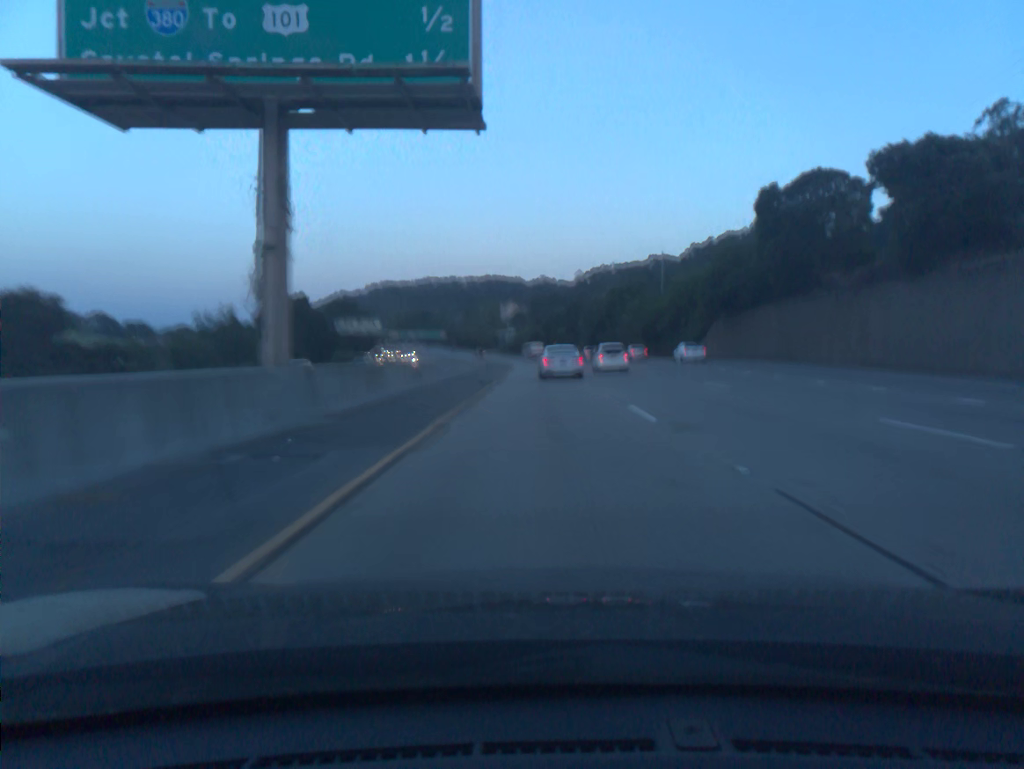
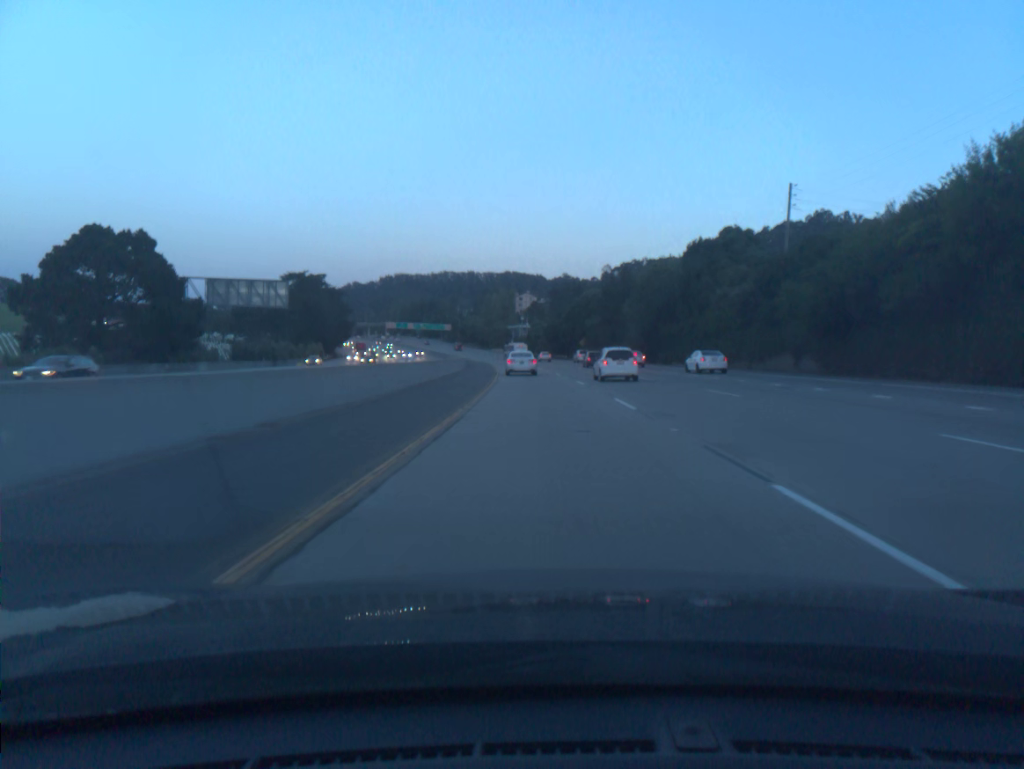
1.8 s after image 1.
(-0.5, +58.7) m; -1°
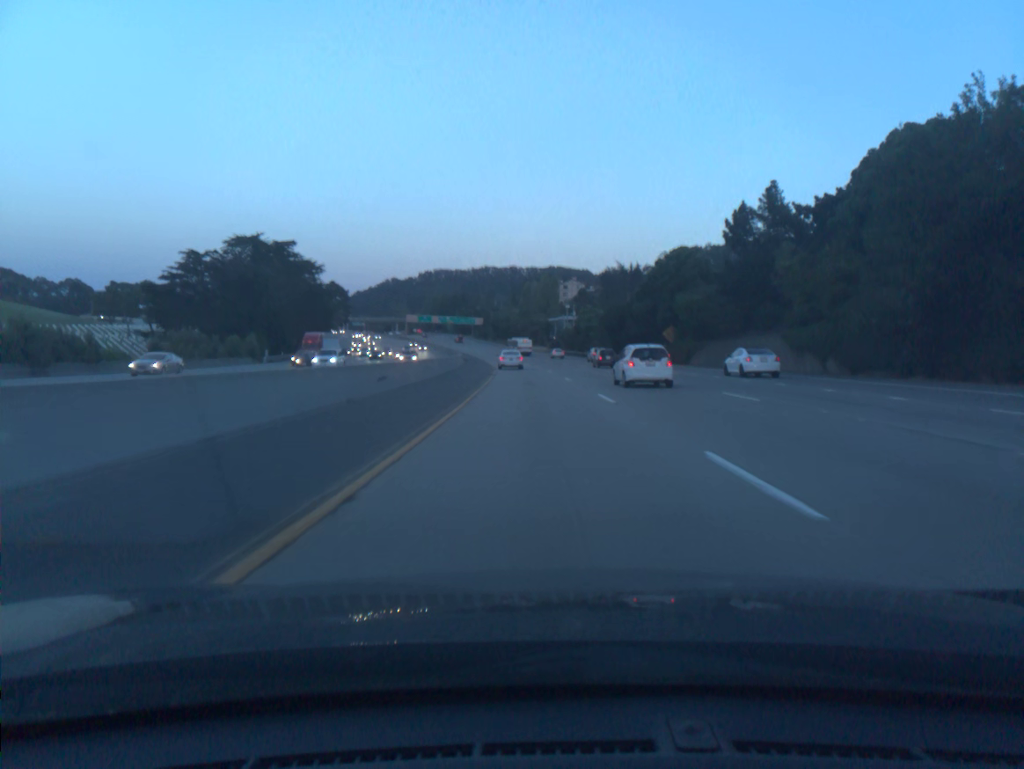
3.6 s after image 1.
(-1.4, +59.0) m; -3°
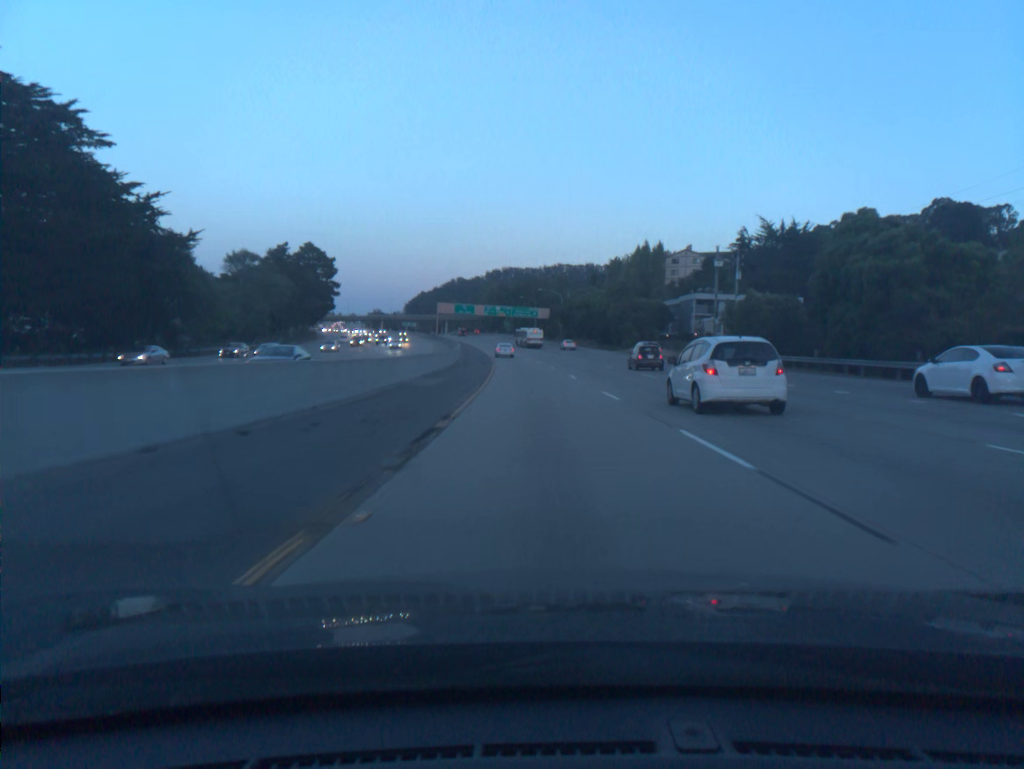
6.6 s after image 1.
(-5.0, +98.5) m; -5°
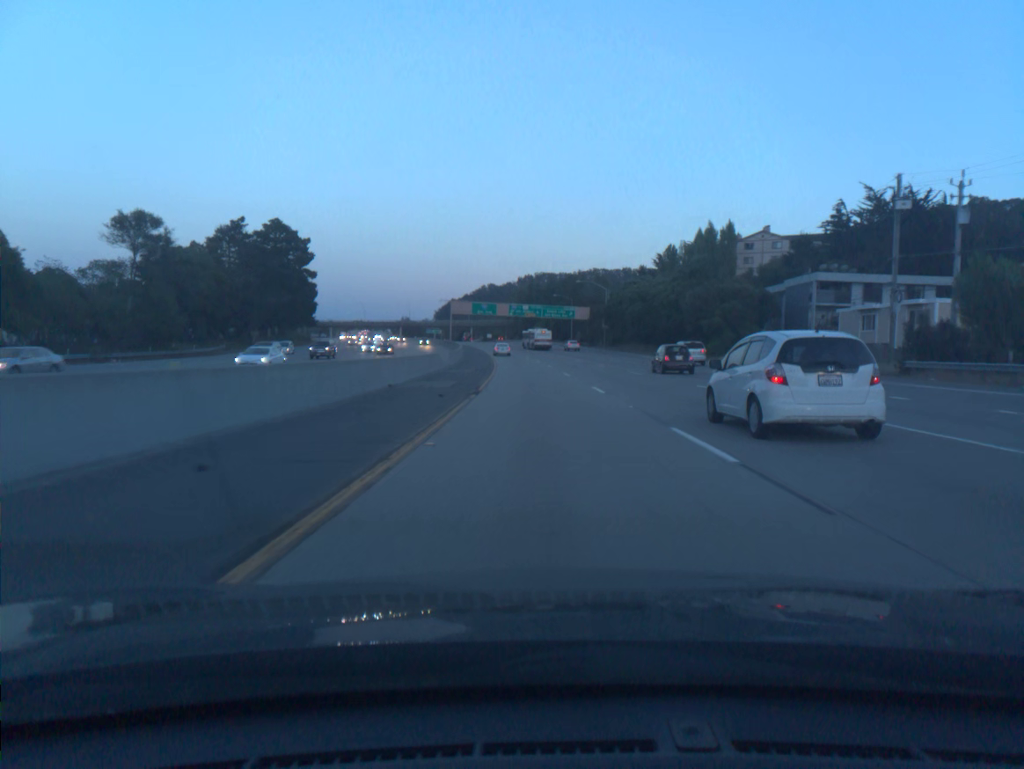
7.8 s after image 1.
(-0.8, +39.3) m; -2°
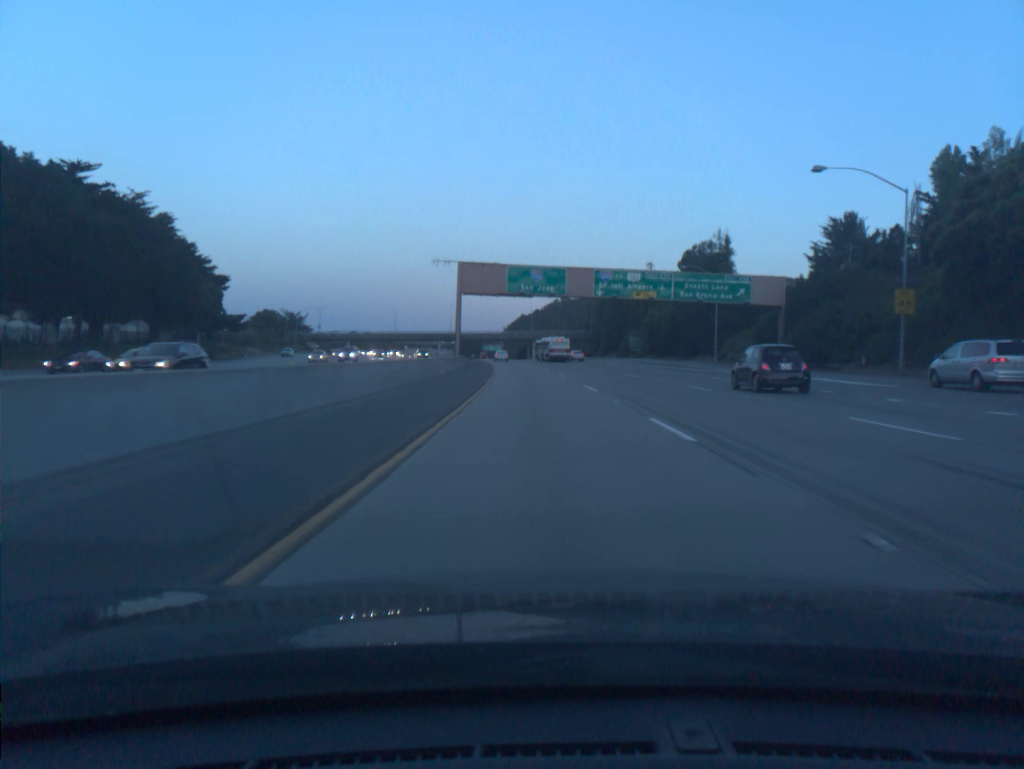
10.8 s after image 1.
(-4.9, +97.6) m; -5°
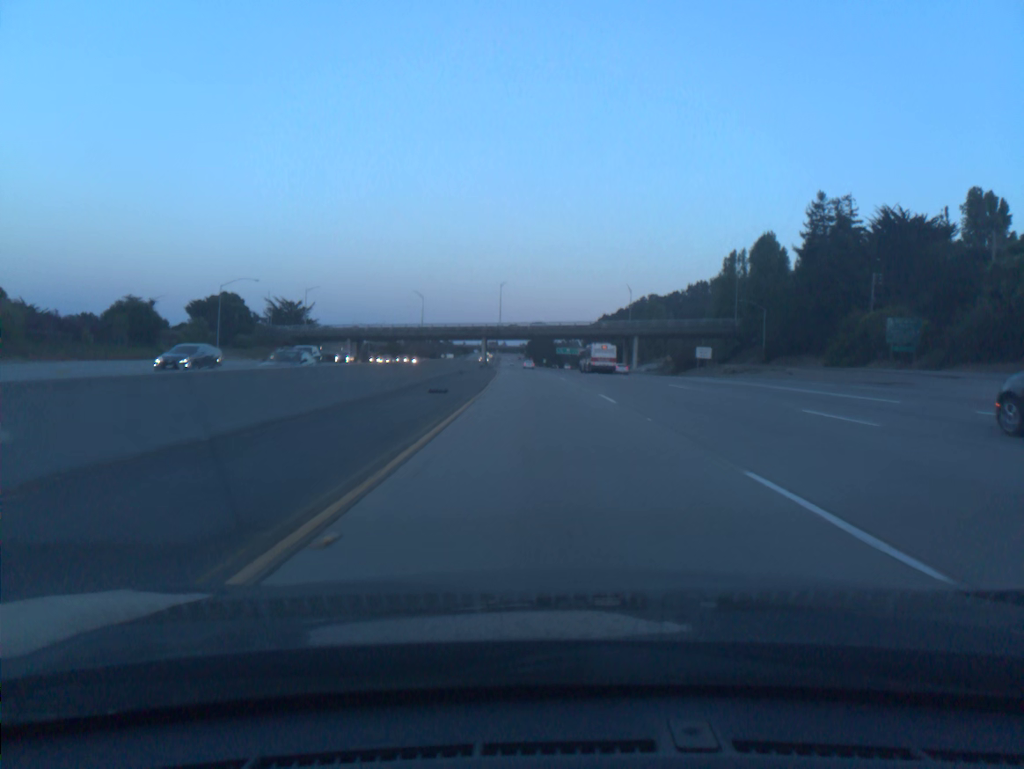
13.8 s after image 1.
(-4.9, +97.0) m; -6°
